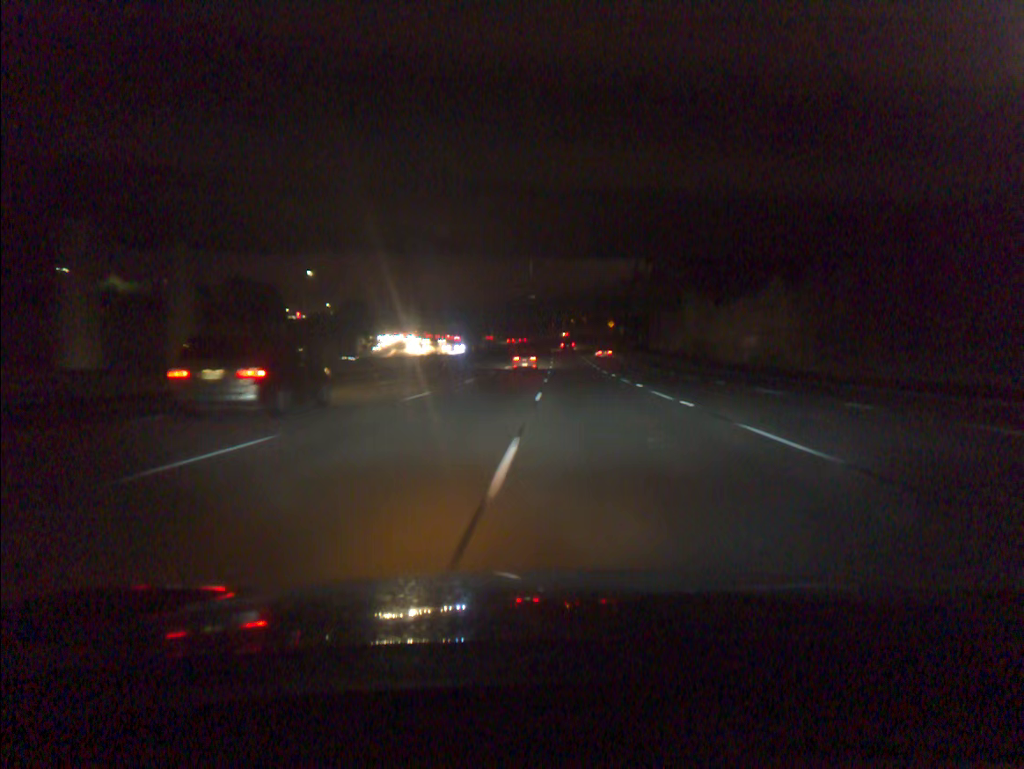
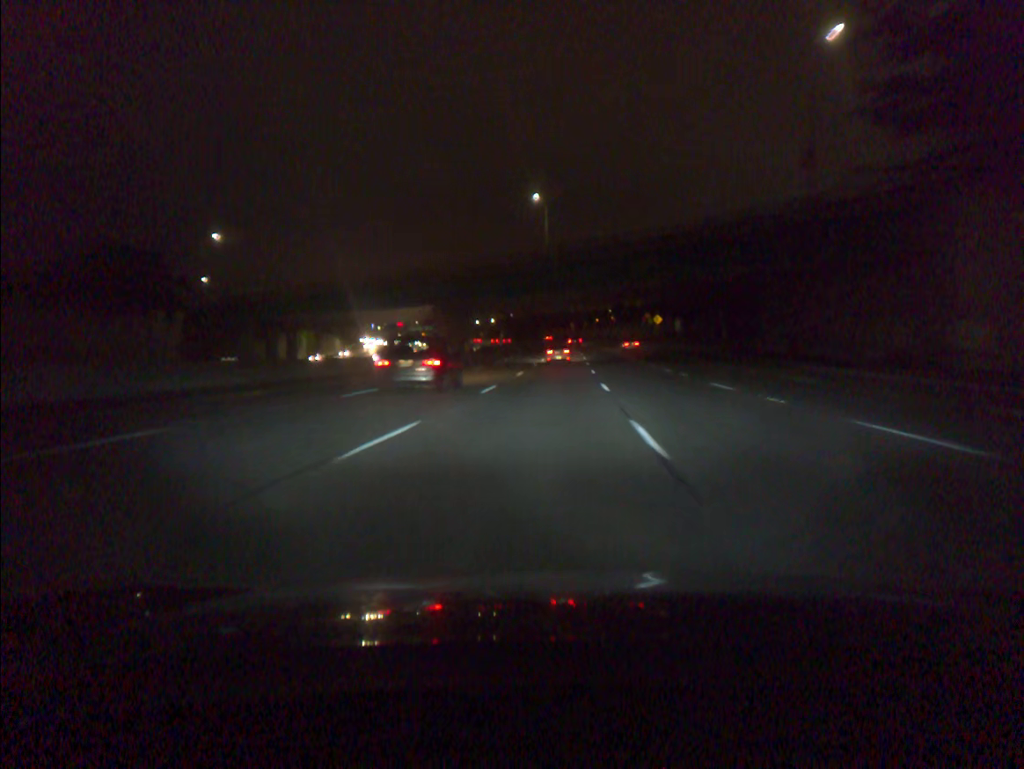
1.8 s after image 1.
(-0.5, +54.9) m; -1°
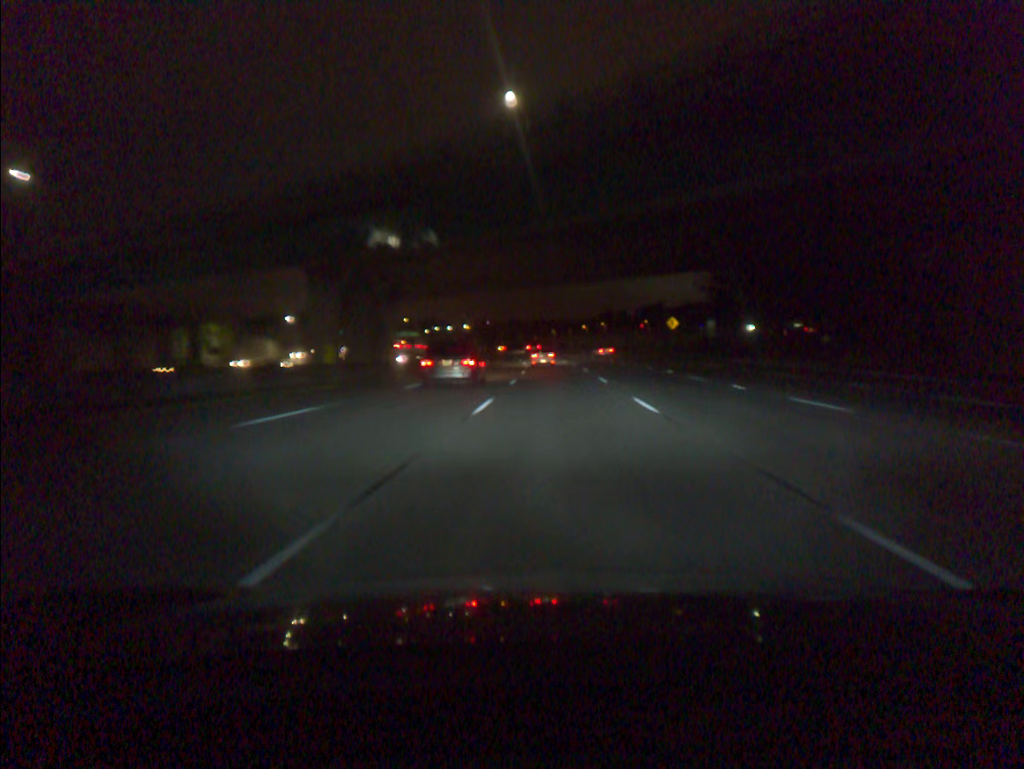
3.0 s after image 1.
(+0.4, +36.6) m; +1°
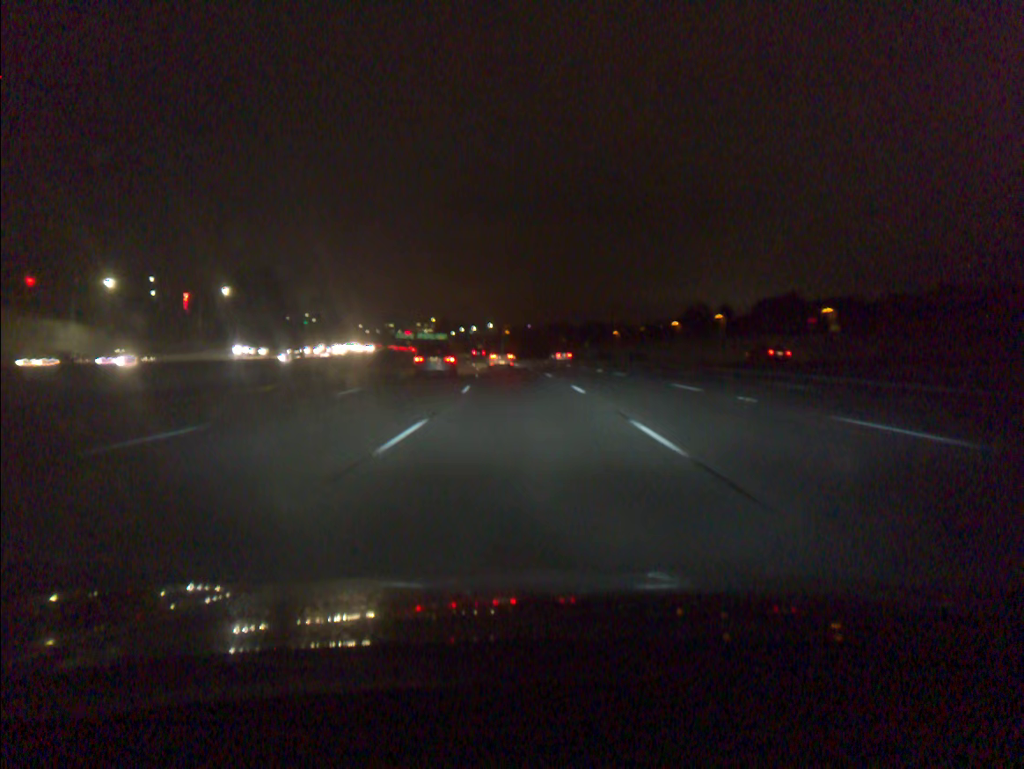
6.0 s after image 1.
(-0.4, +90.9) m; -3°
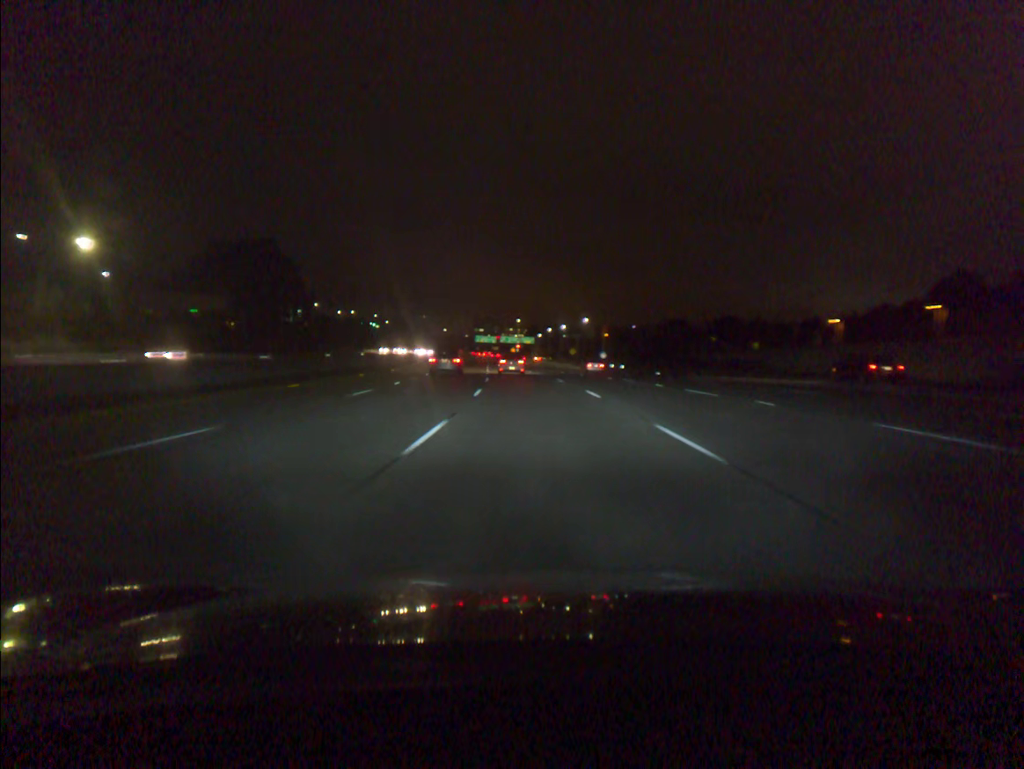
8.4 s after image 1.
(-4.6, +71.6) m; -7°
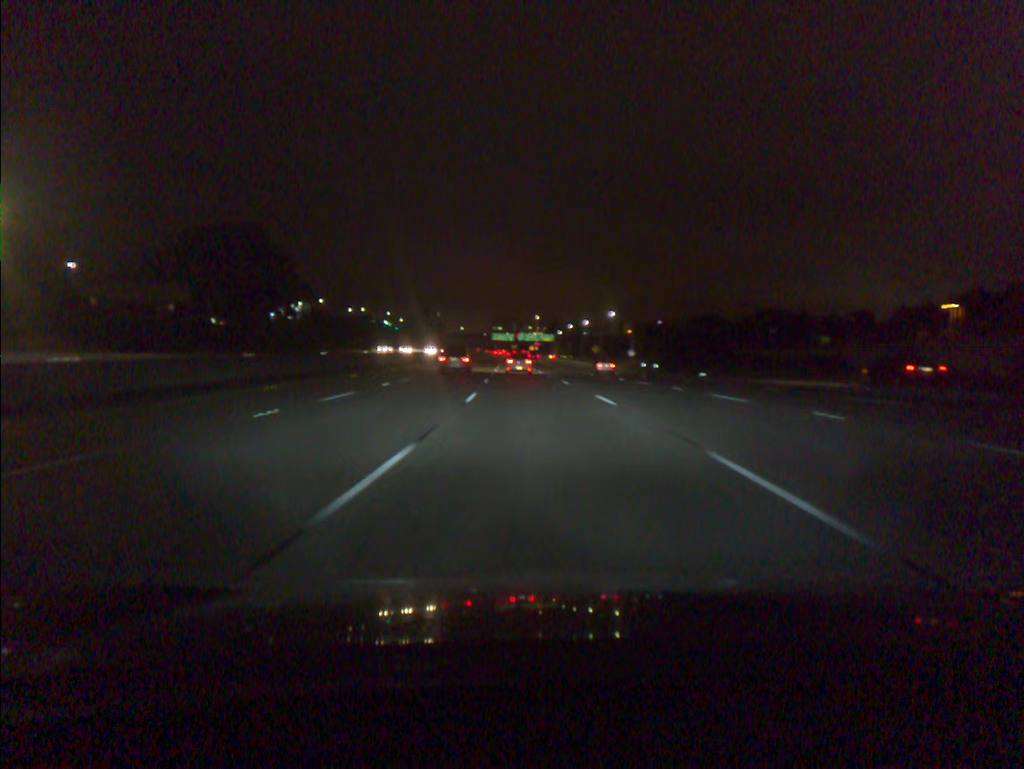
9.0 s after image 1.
(-0.2, +17.7) m; -1°
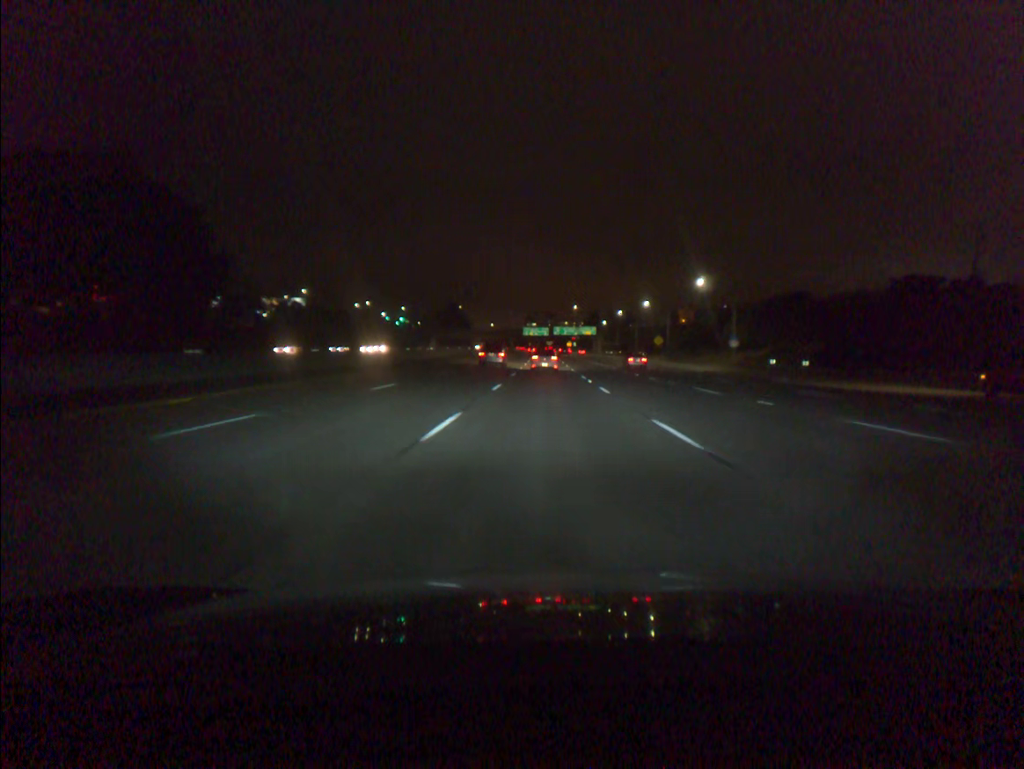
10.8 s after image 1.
(-1.6, +52.3) m; -3°
